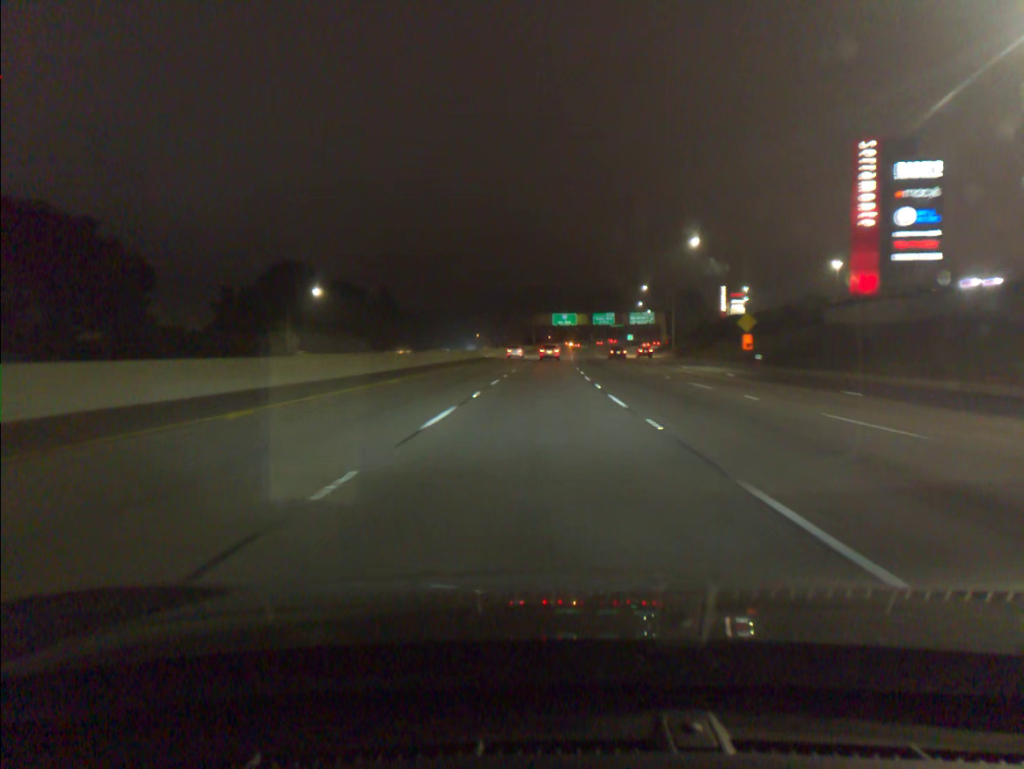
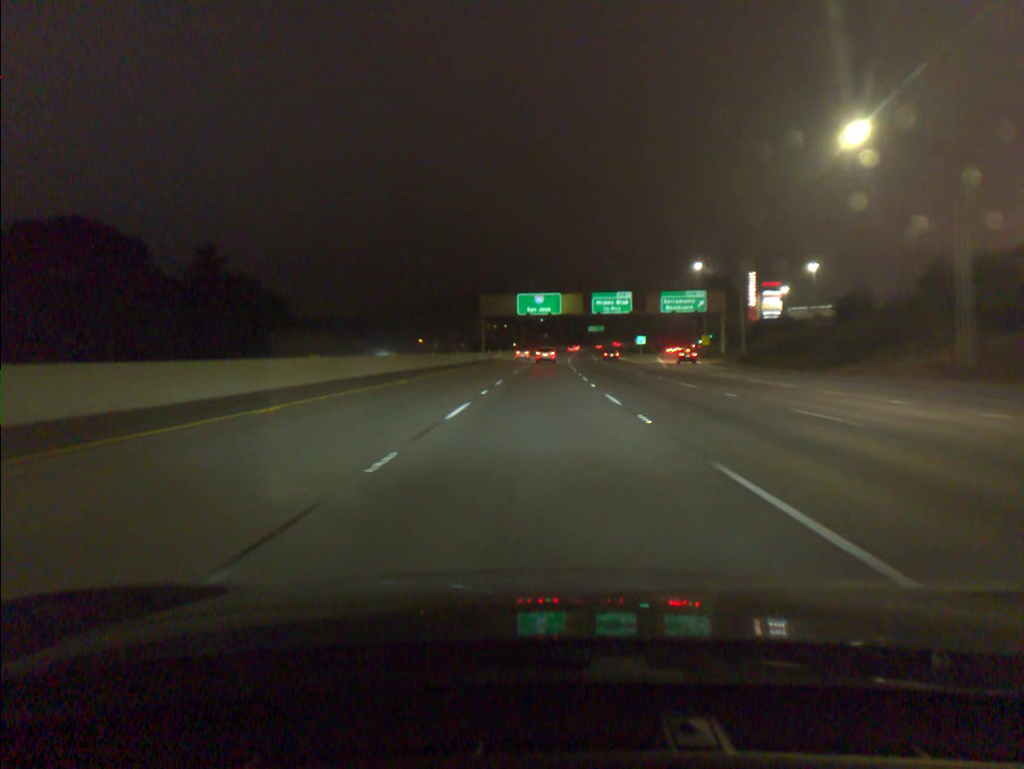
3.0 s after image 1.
(+1.6, +85.9) m; +3°
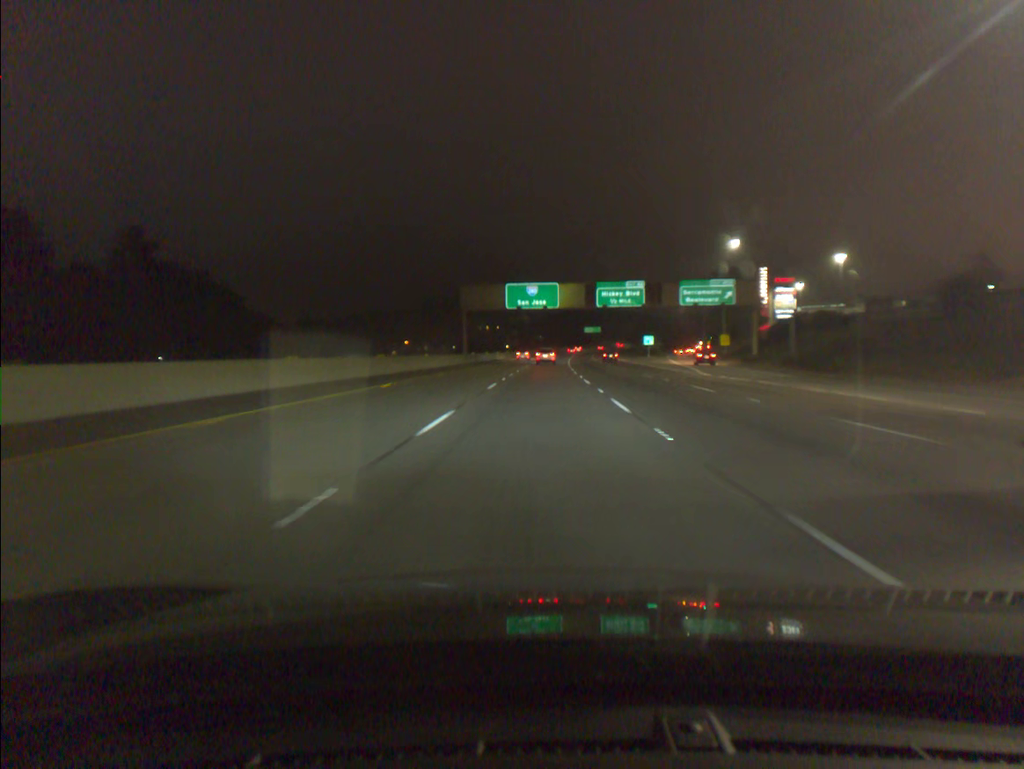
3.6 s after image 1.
(+0.1, +17.4) m; 0°
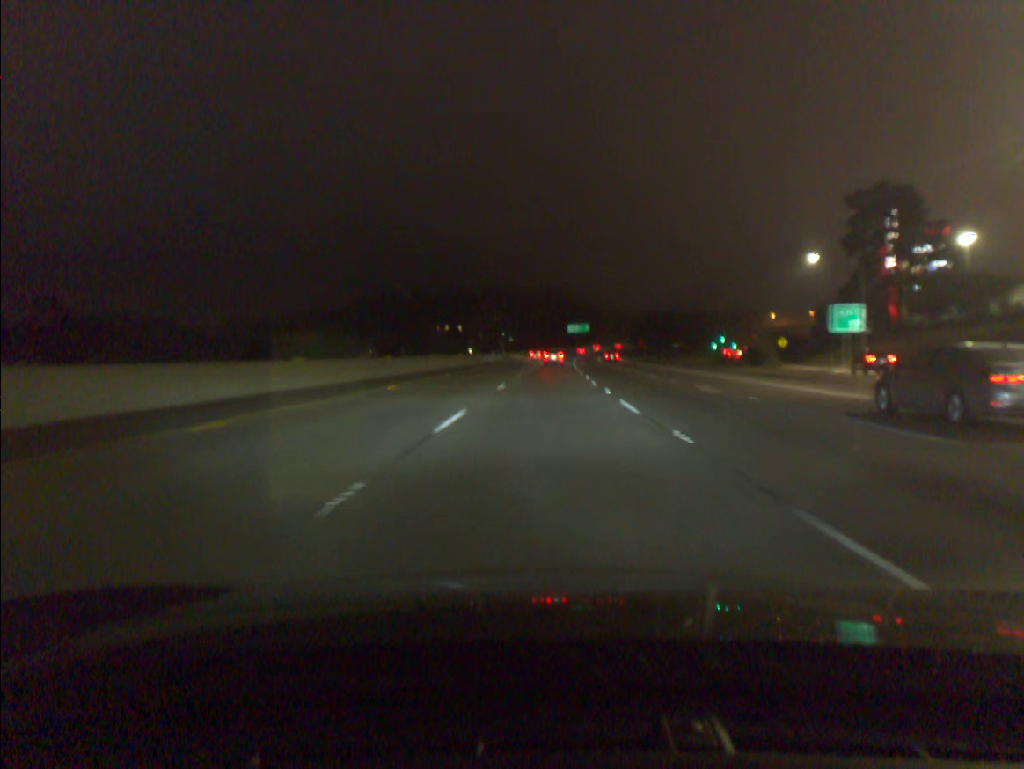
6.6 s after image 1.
(+1.3, +87.7) m; +2°
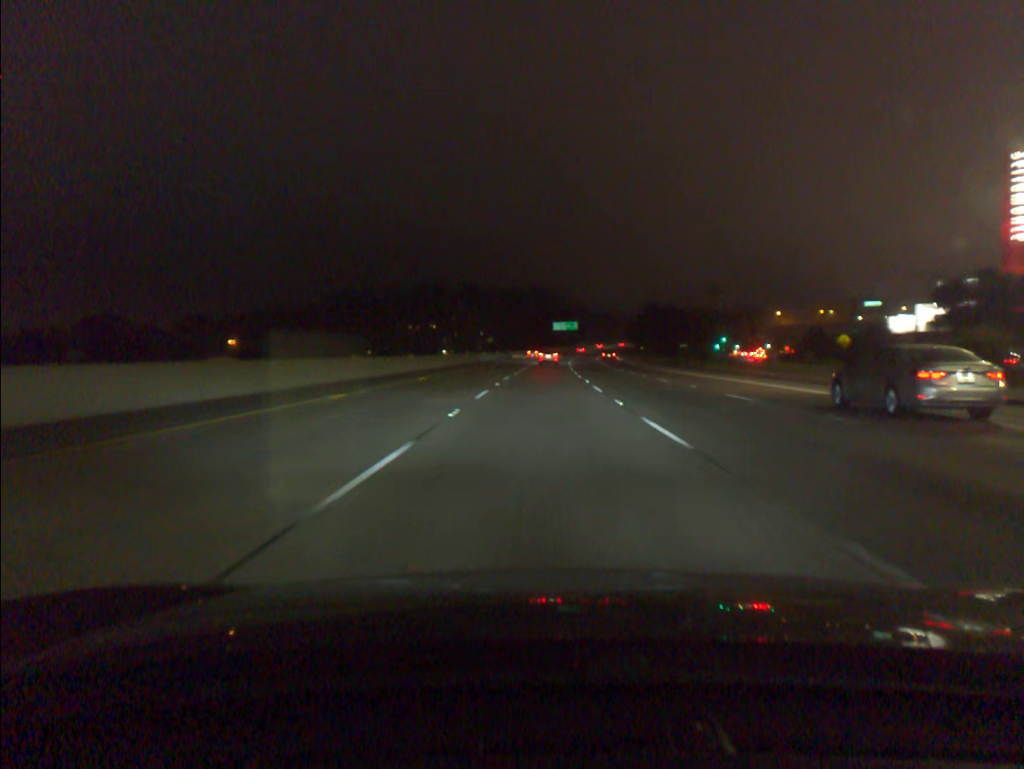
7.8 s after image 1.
(+0.4, +35.4) m; +1°
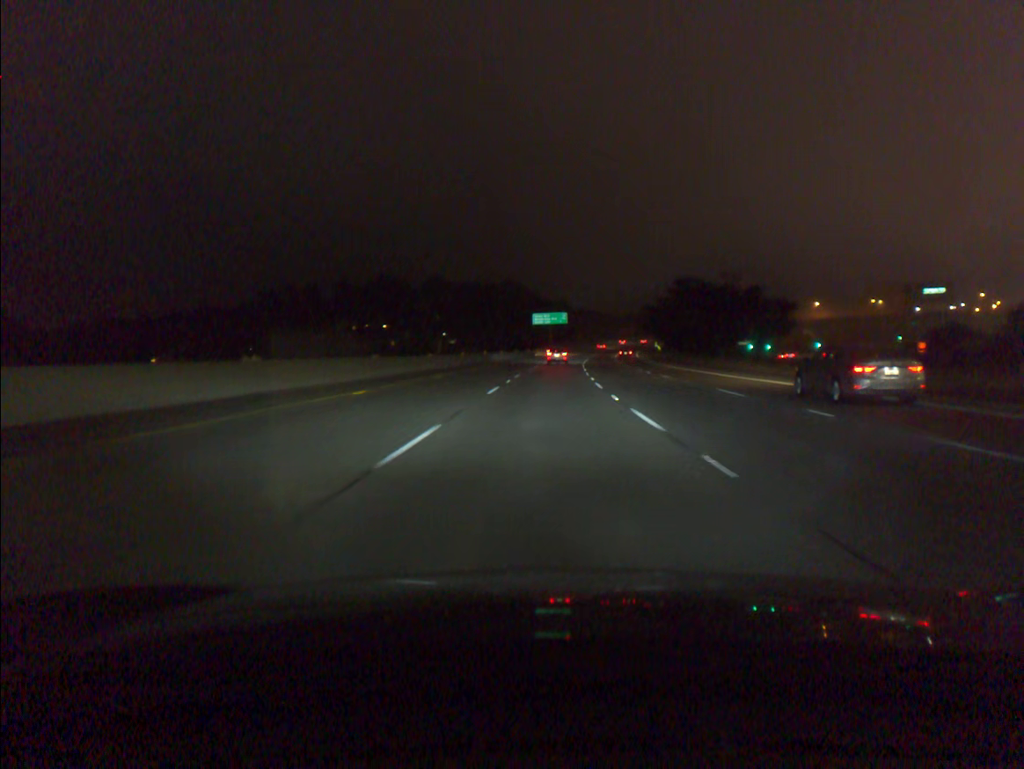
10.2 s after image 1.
(+0.9, +70.9) m; +2°
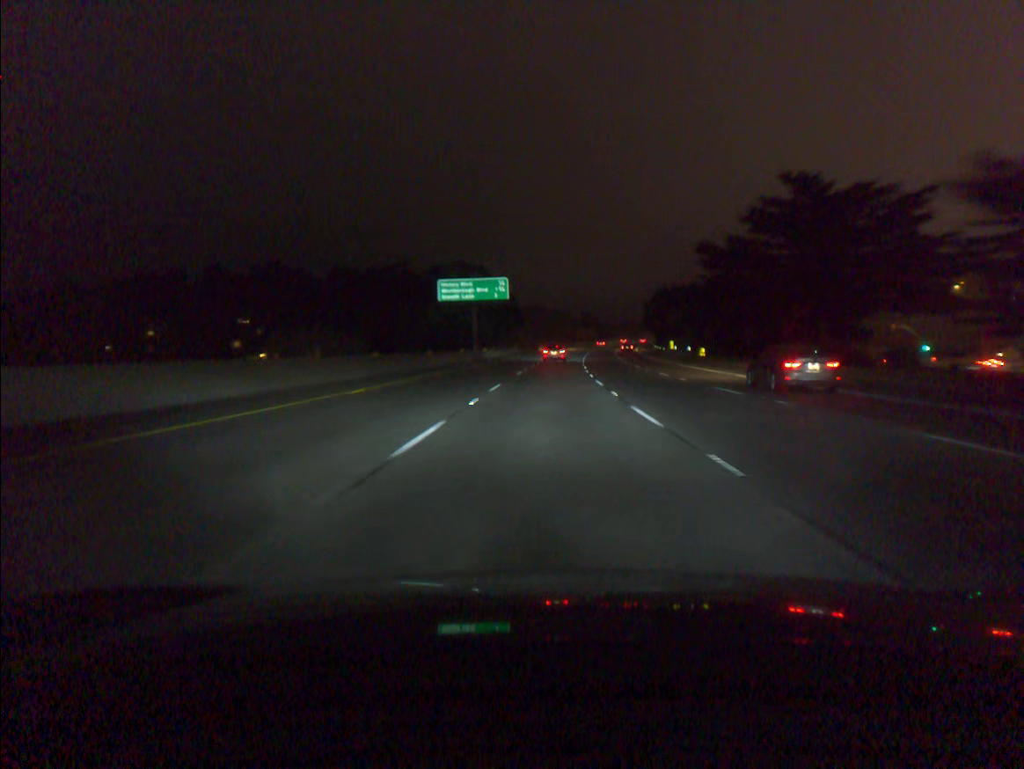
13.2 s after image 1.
(+3.1, +87.3) m; +4°
